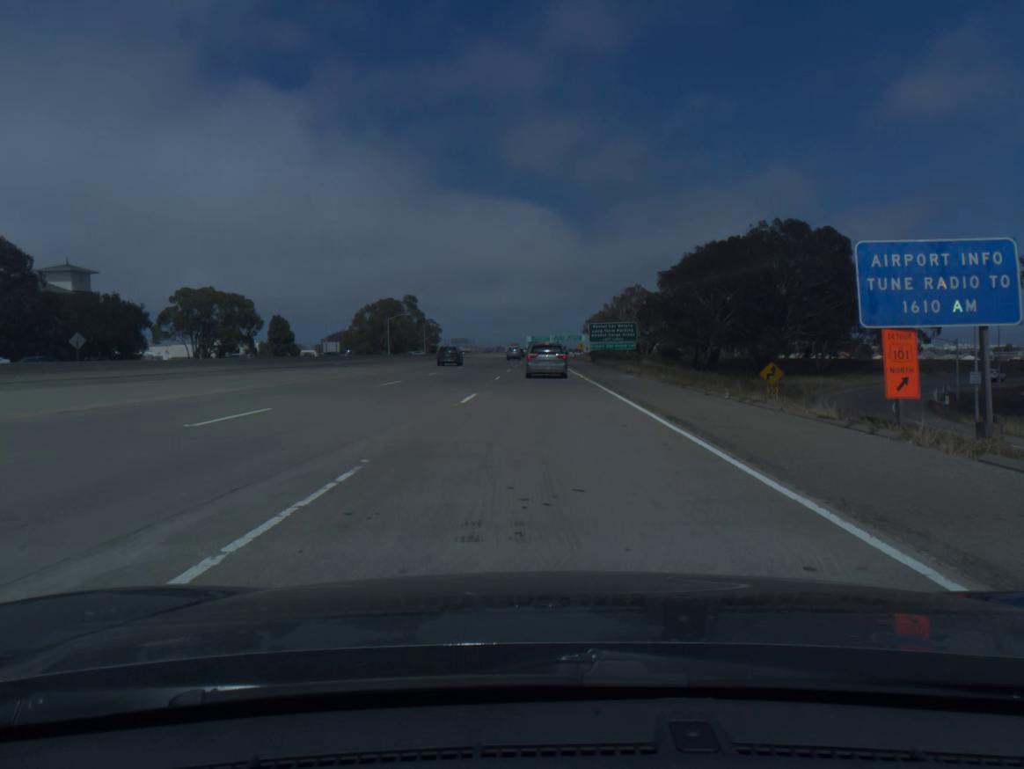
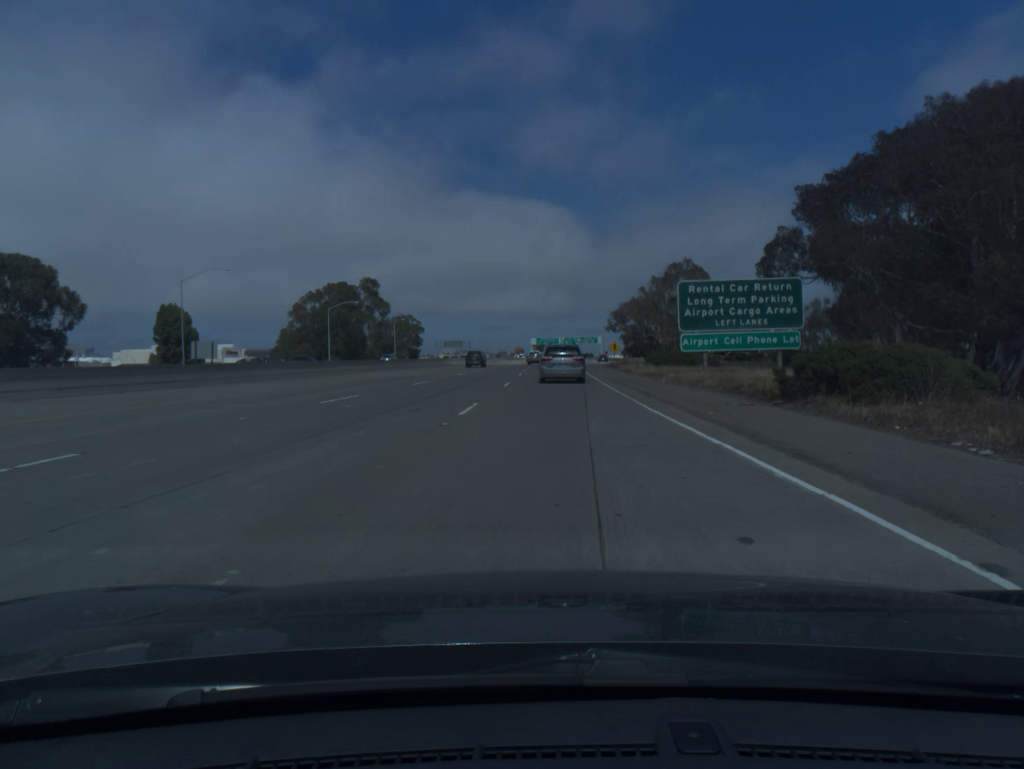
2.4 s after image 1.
(-0.4, +65.2) m; 0°
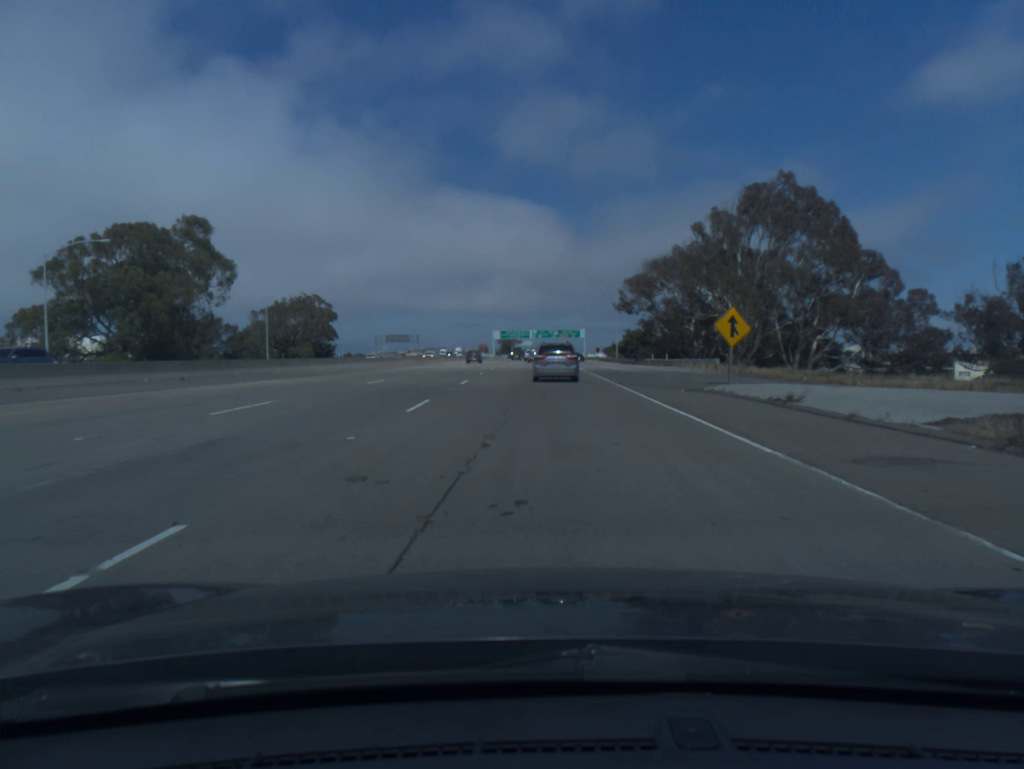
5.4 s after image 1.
(+0.9, +76.3) m; +2°
